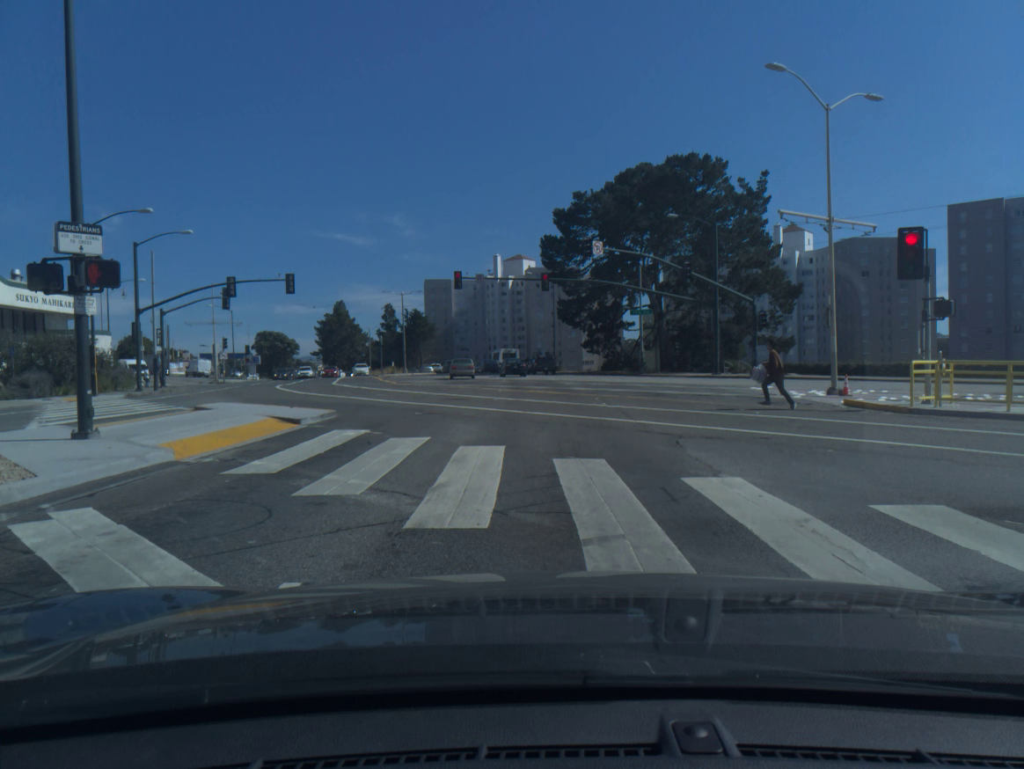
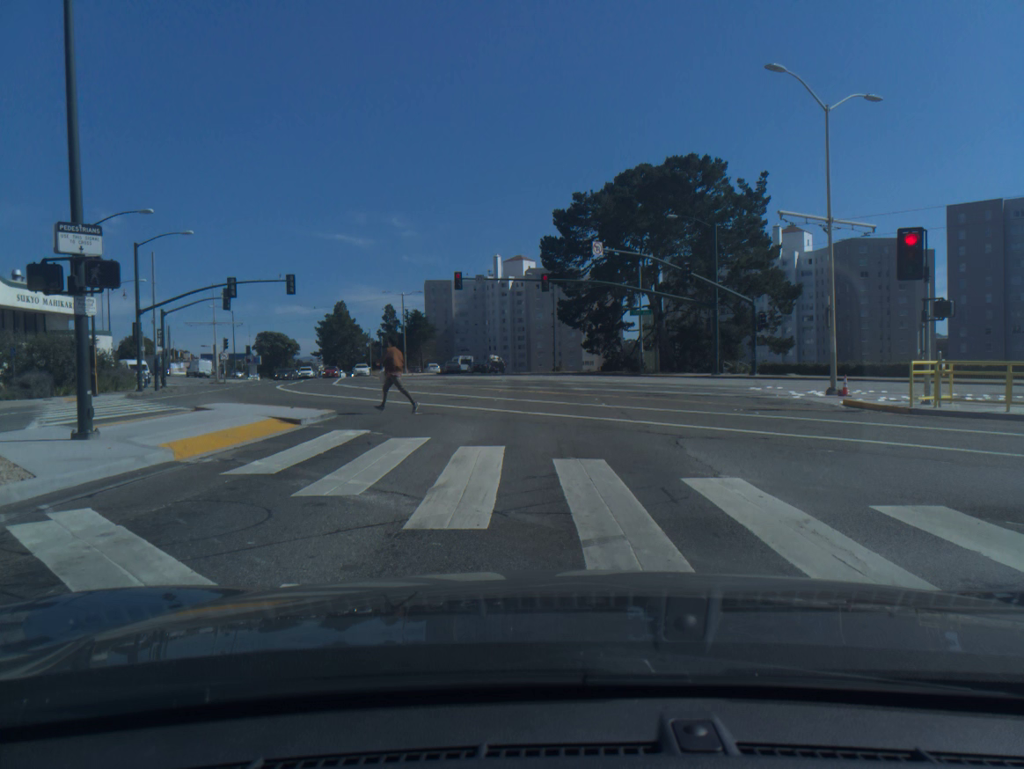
(0.0, 0.0) m; 0°
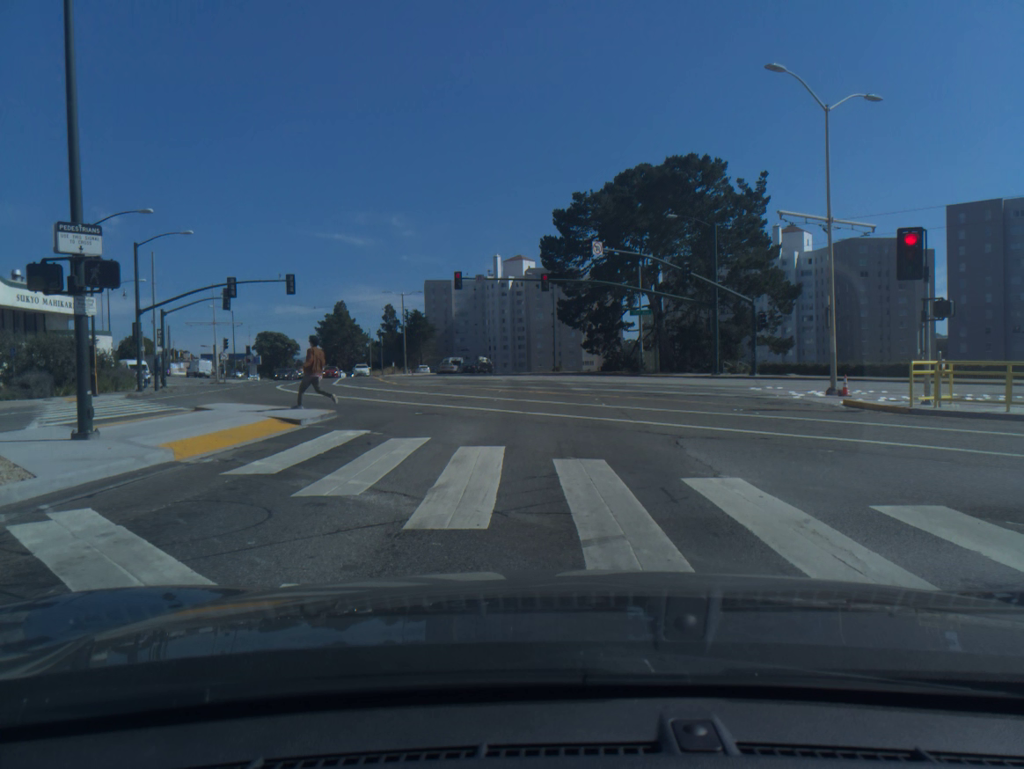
(0.0, 0.0) m; 0°
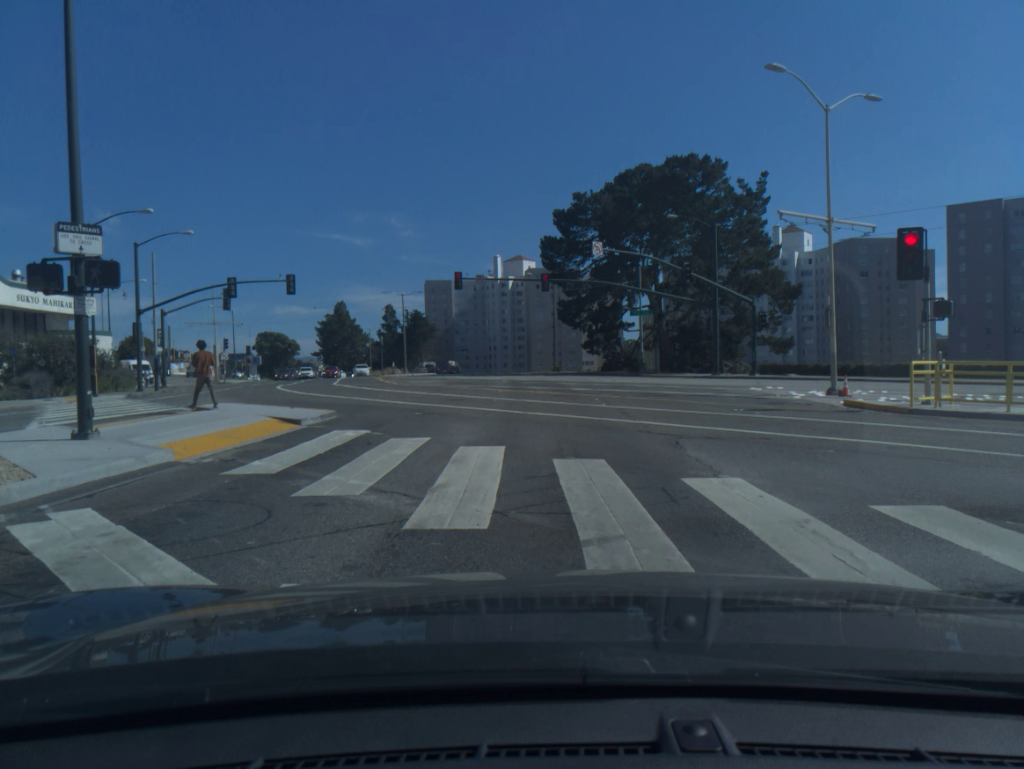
(0.0, 0.0) m; 0°
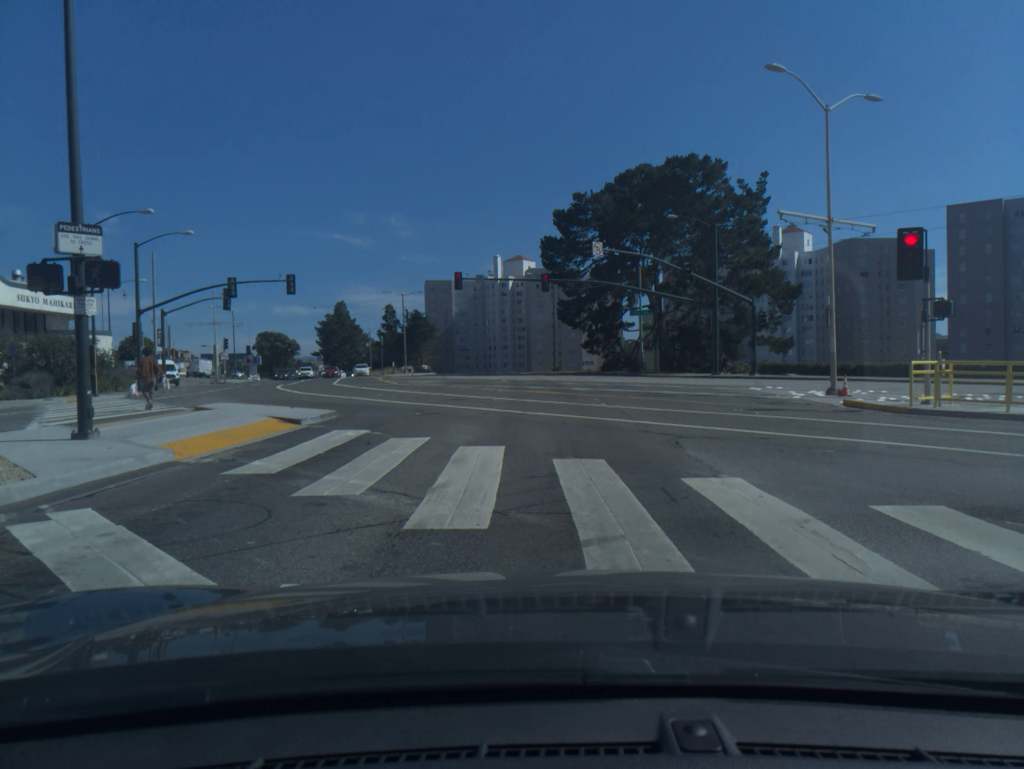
(0.0, 0.0) m; 0°
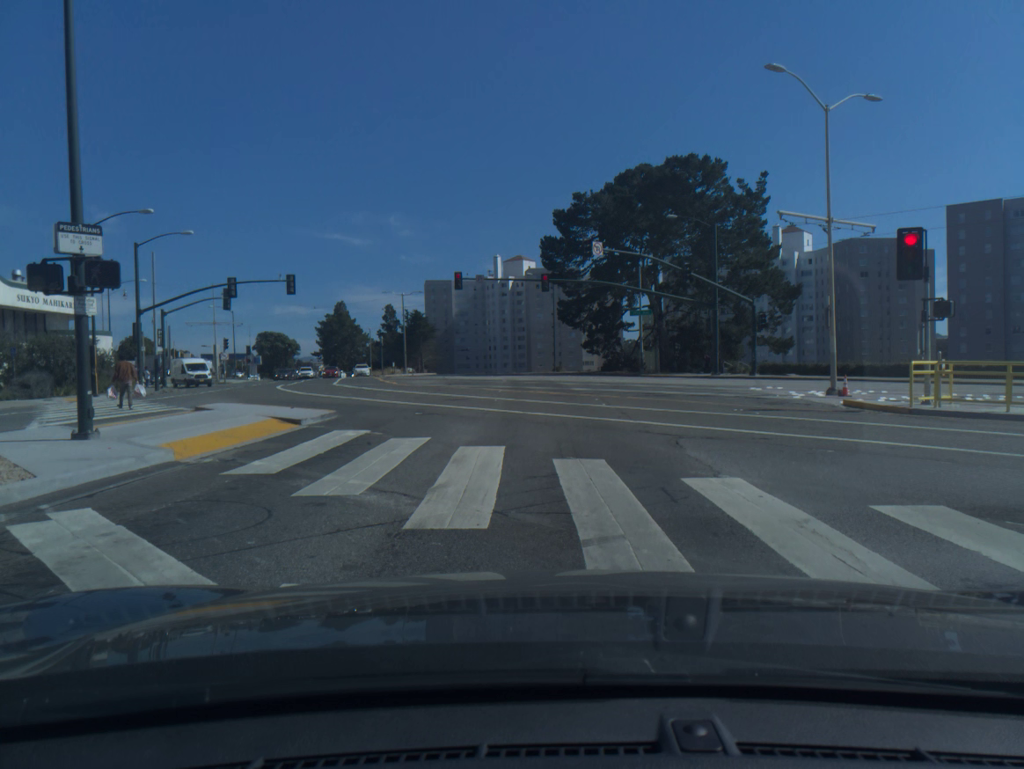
(0.0, 0.0) m; 0°
